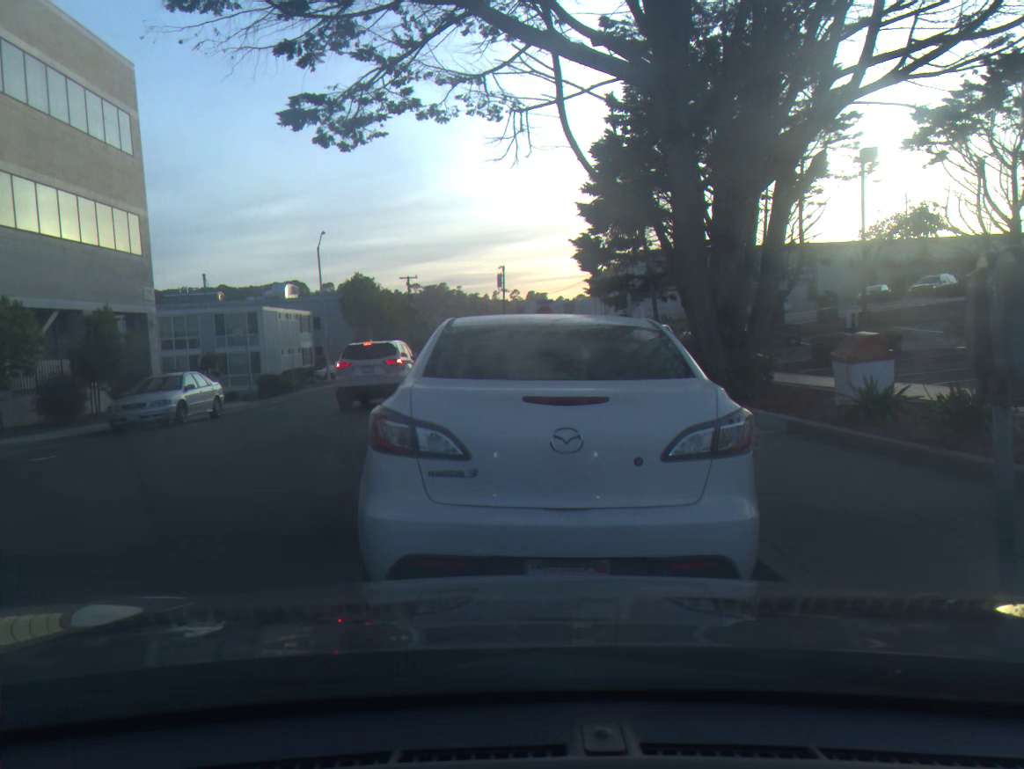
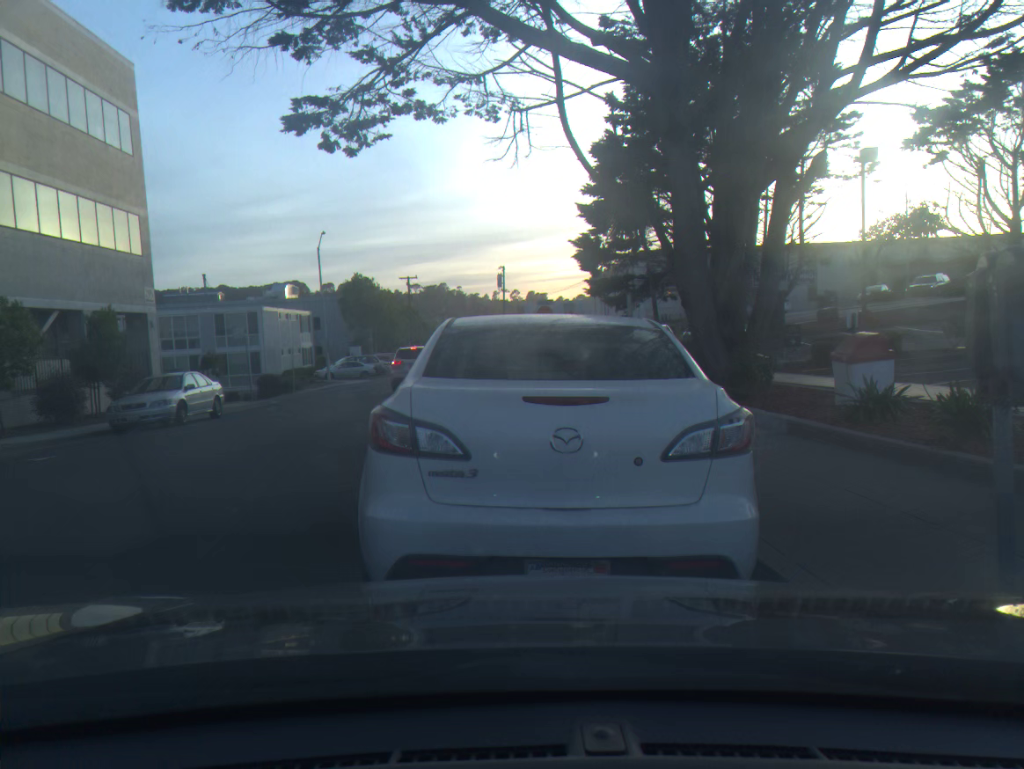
(0.0, 0.0) m; 0°
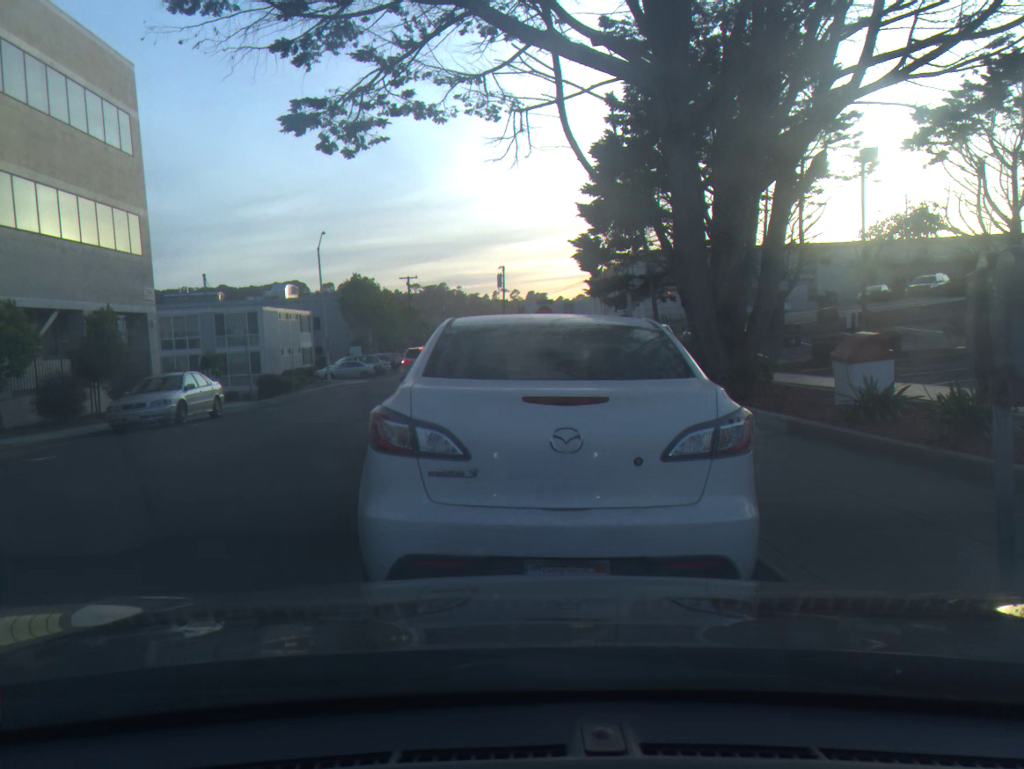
(0.0, 0.0) m; 0°
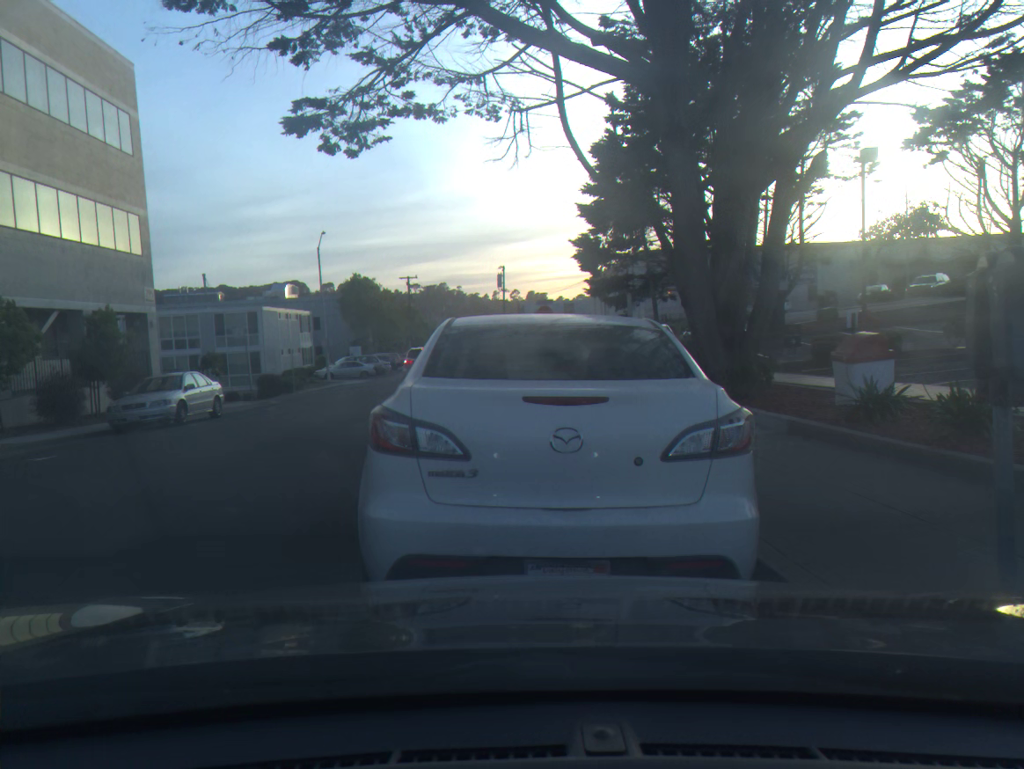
(0.0, 0.0) m; 0°
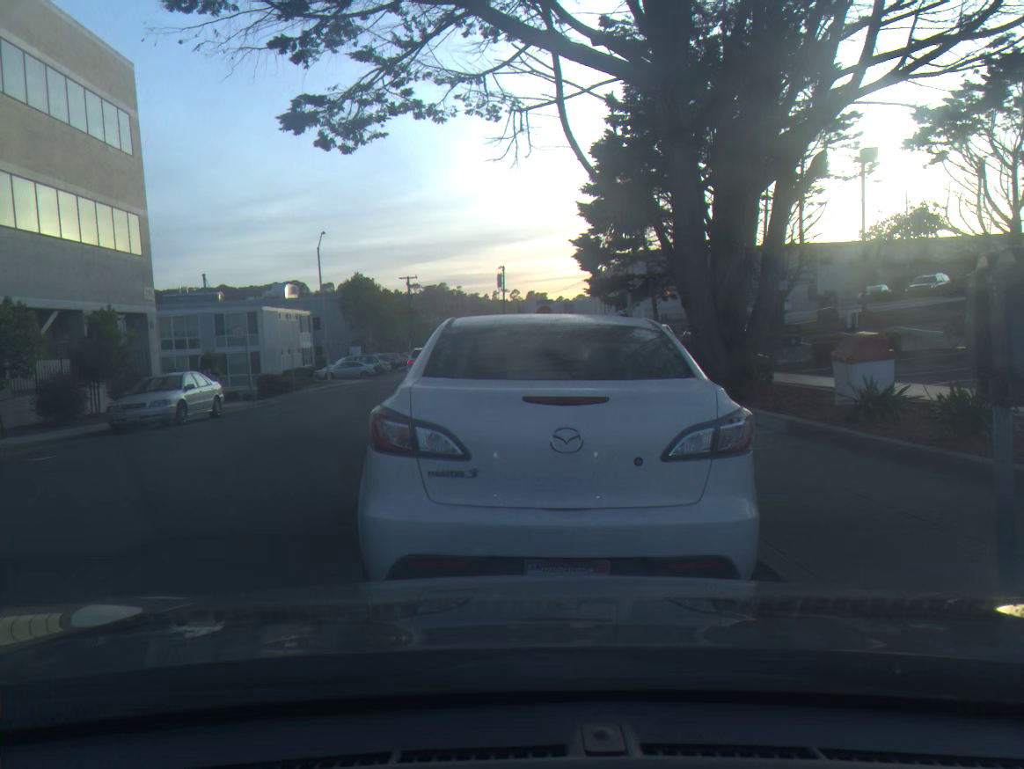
(0.0, 0.0) m; 0°
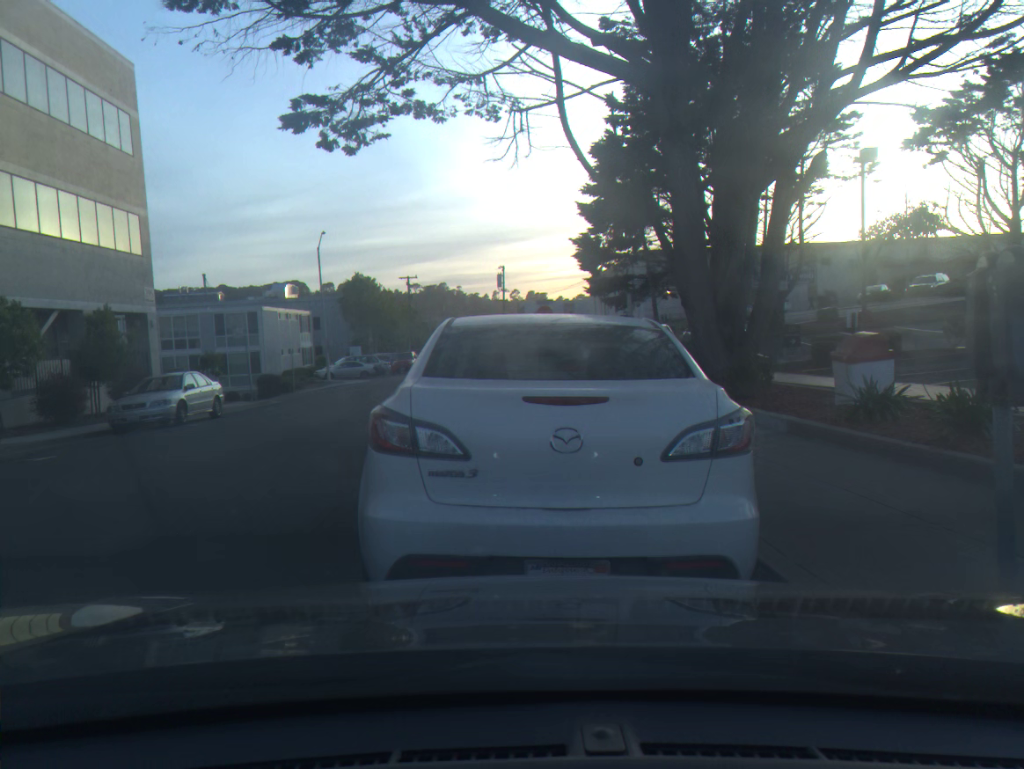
(0.0, 0.0) m; 0°
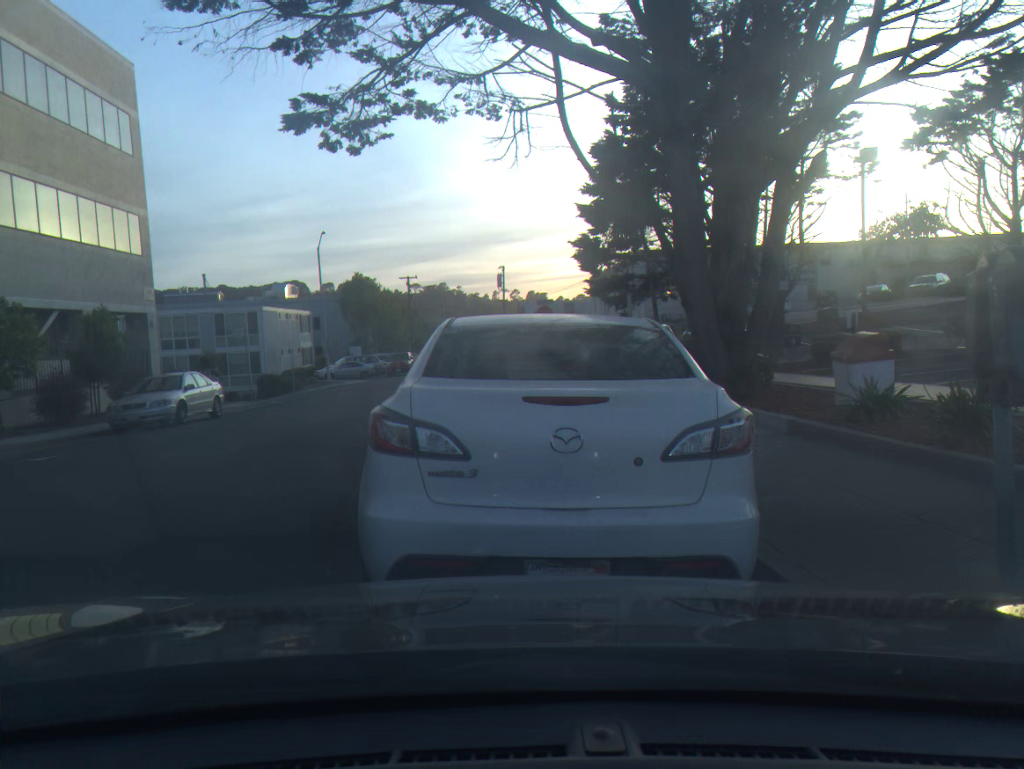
(0.0, 0.0) m; 0°
